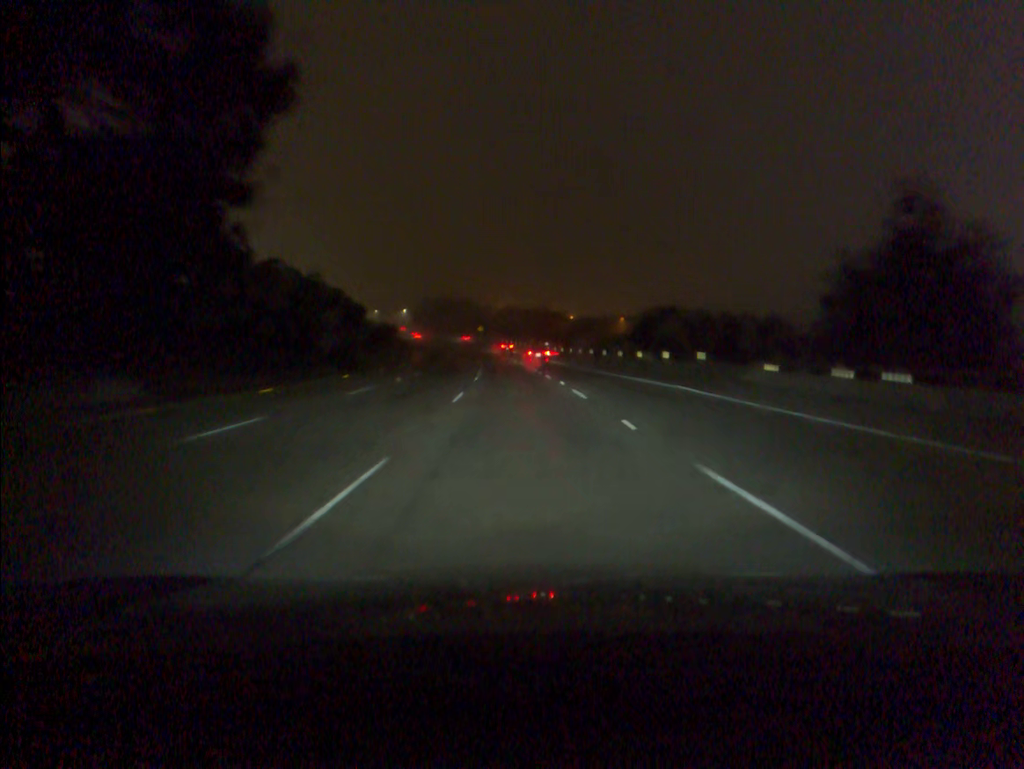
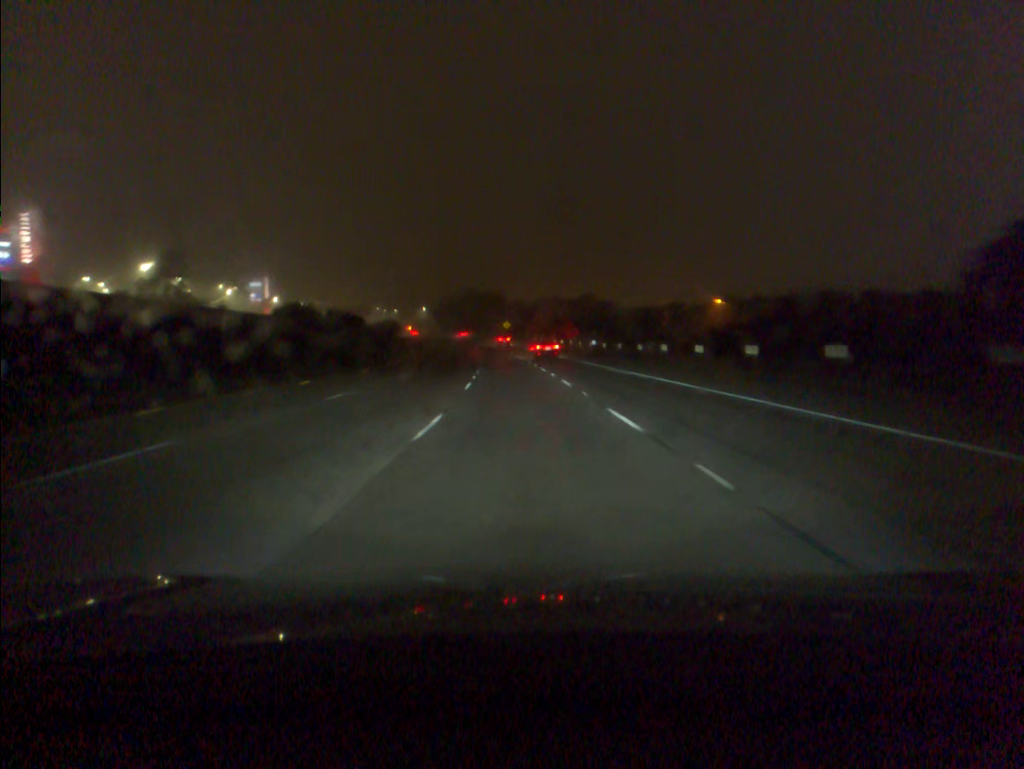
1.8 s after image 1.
(-1.0, +53.0) m; -2°
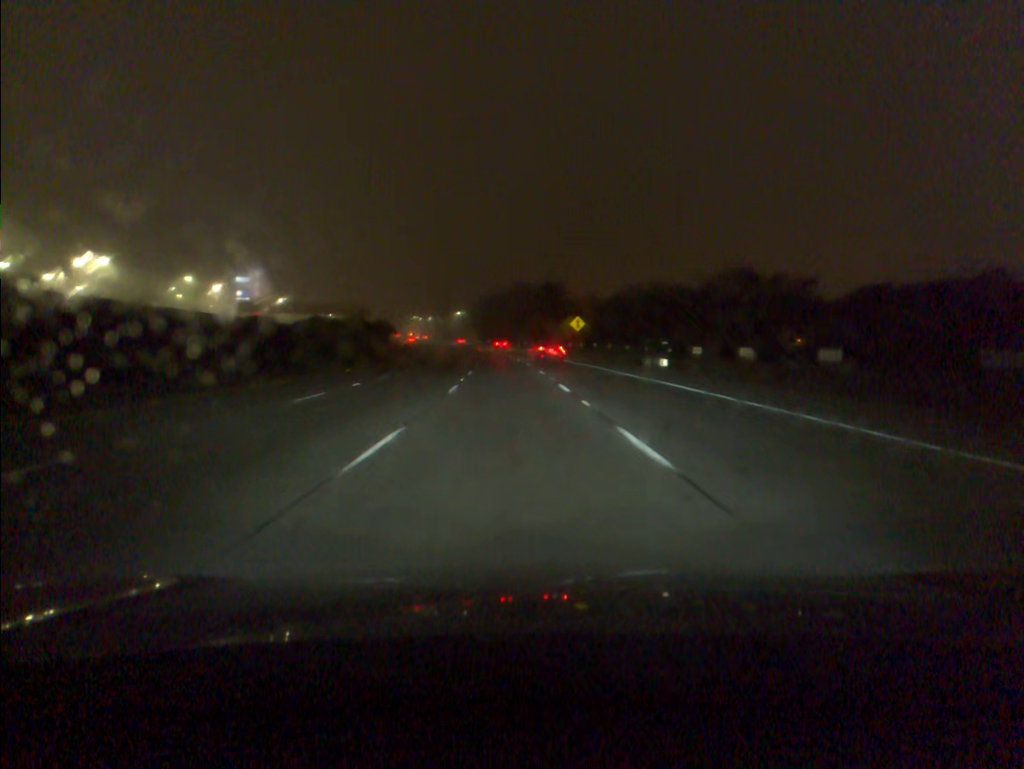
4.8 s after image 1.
(-3.4, +90.9) m; -4°
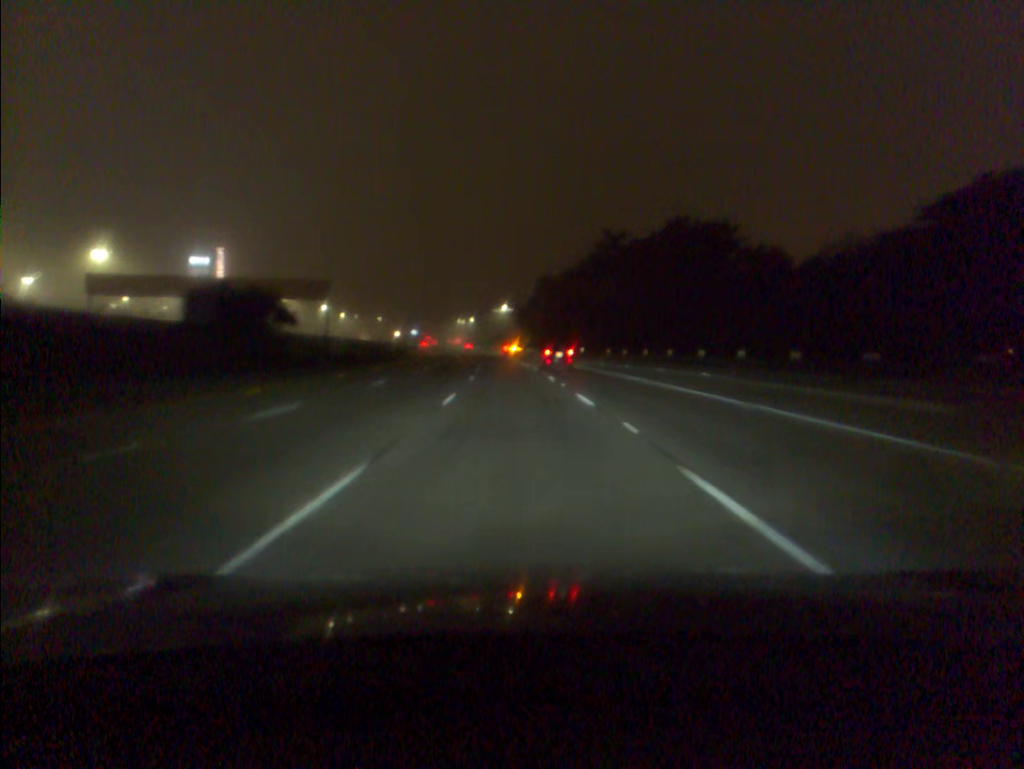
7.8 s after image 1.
(-3.7, +91.9) m; -4°
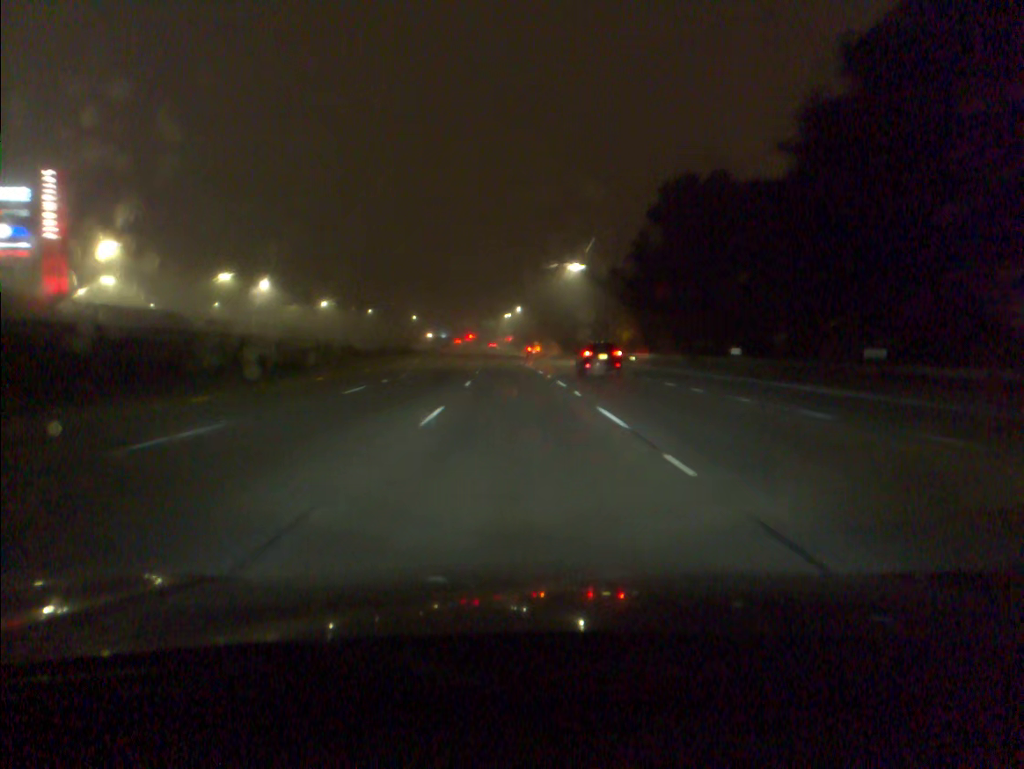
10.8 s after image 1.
(-3.5, +92.8) m; -4°
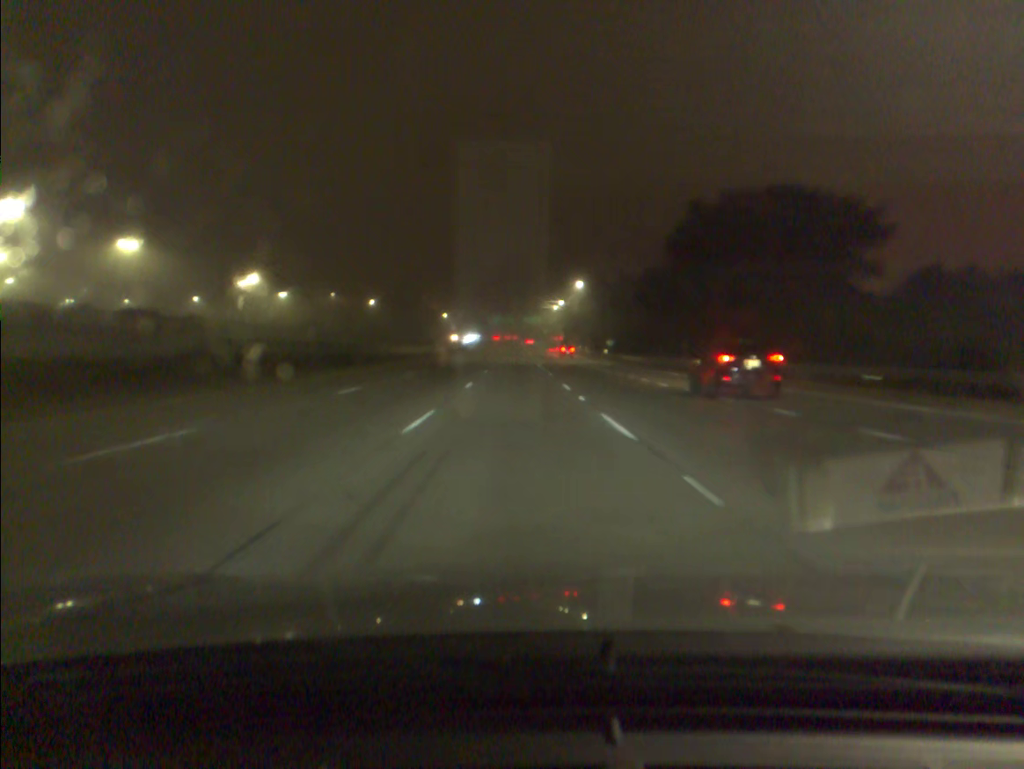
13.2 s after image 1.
(-2.2, +74.4) m; -3°
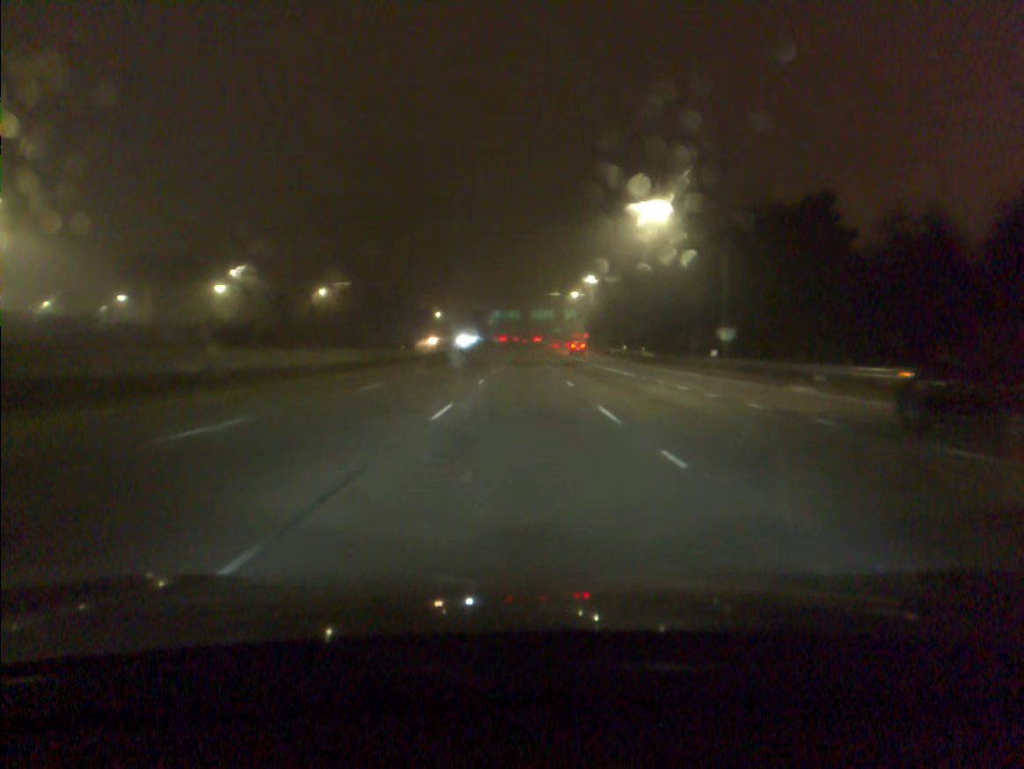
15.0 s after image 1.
(-0.4, +55.8) m; -1°
